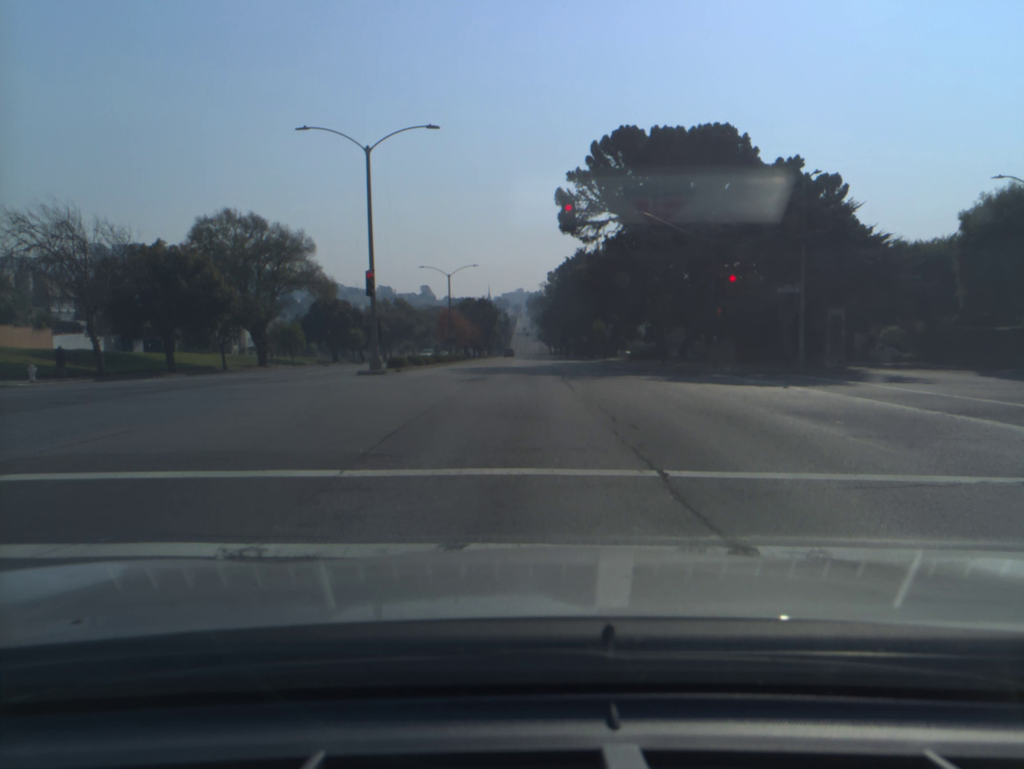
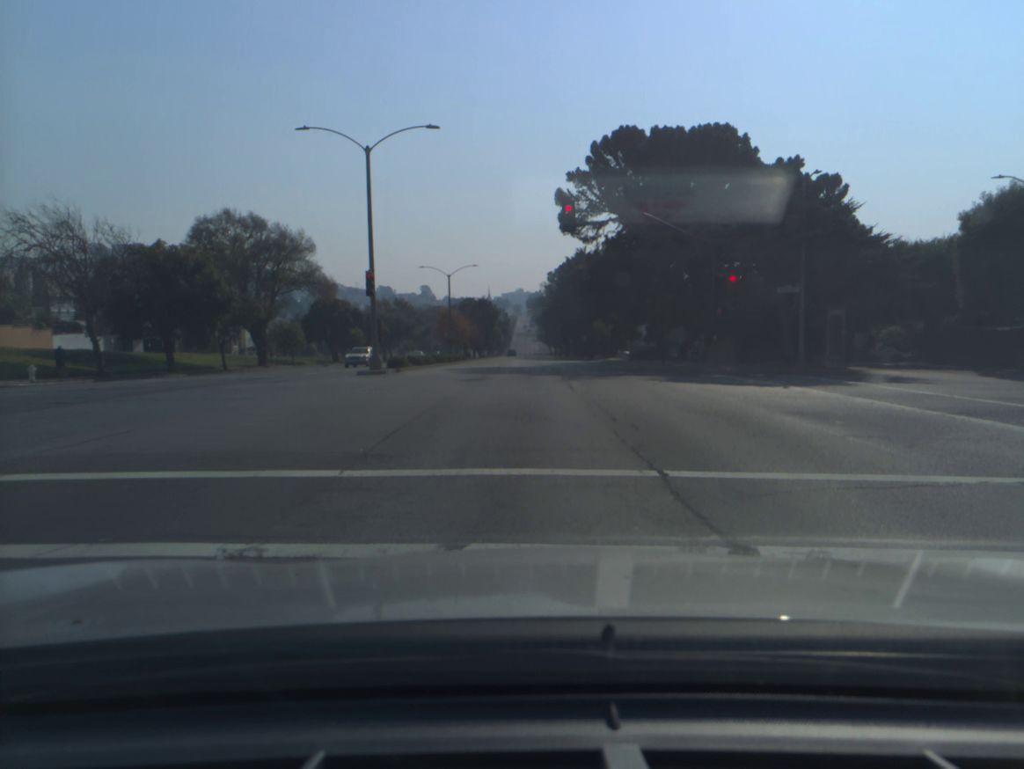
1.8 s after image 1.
(0.0, 0.0) m; 0°
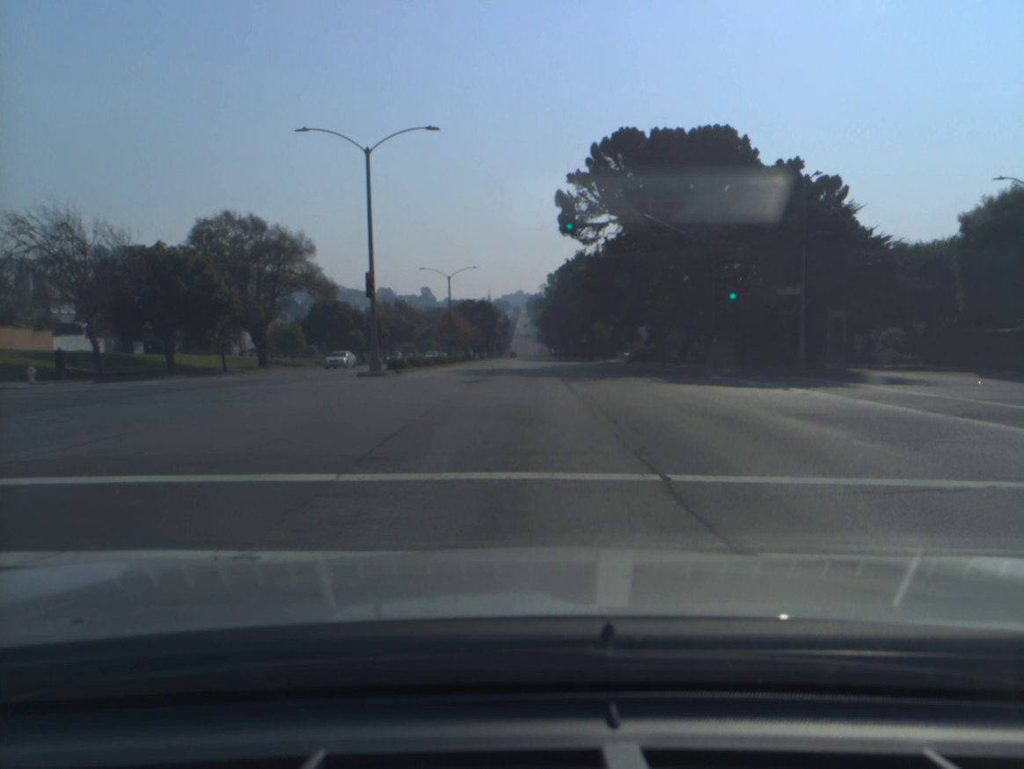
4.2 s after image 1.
(0.0, +0.1) m; 0°
